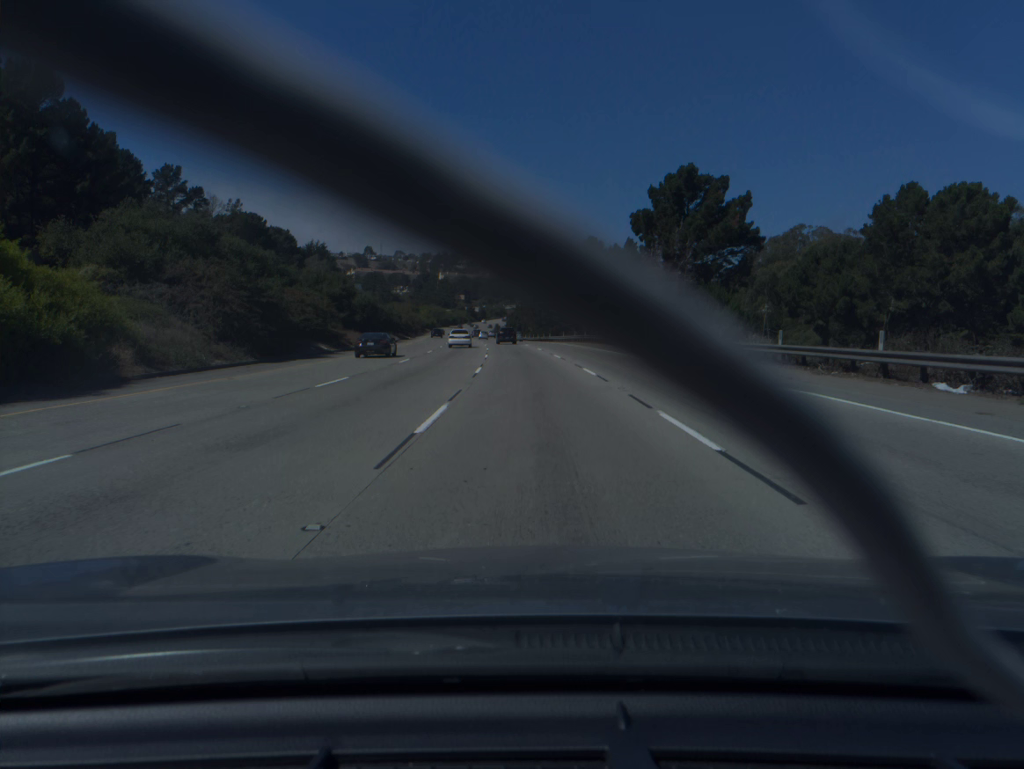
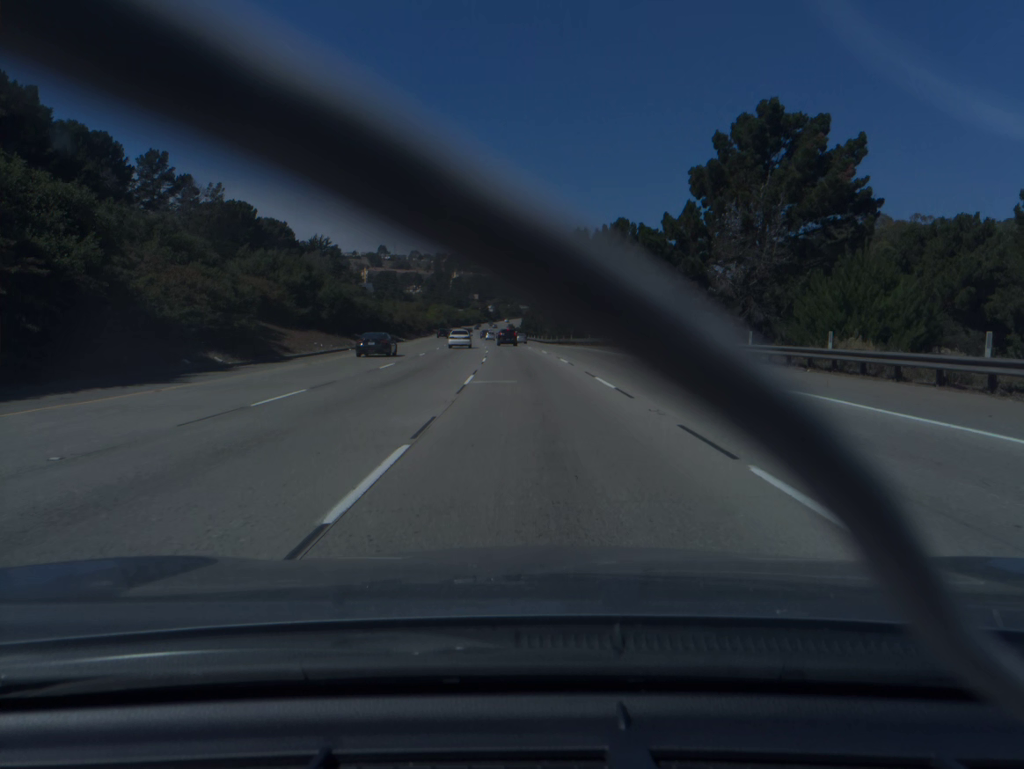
(-0.2, +19.6) m; -1°
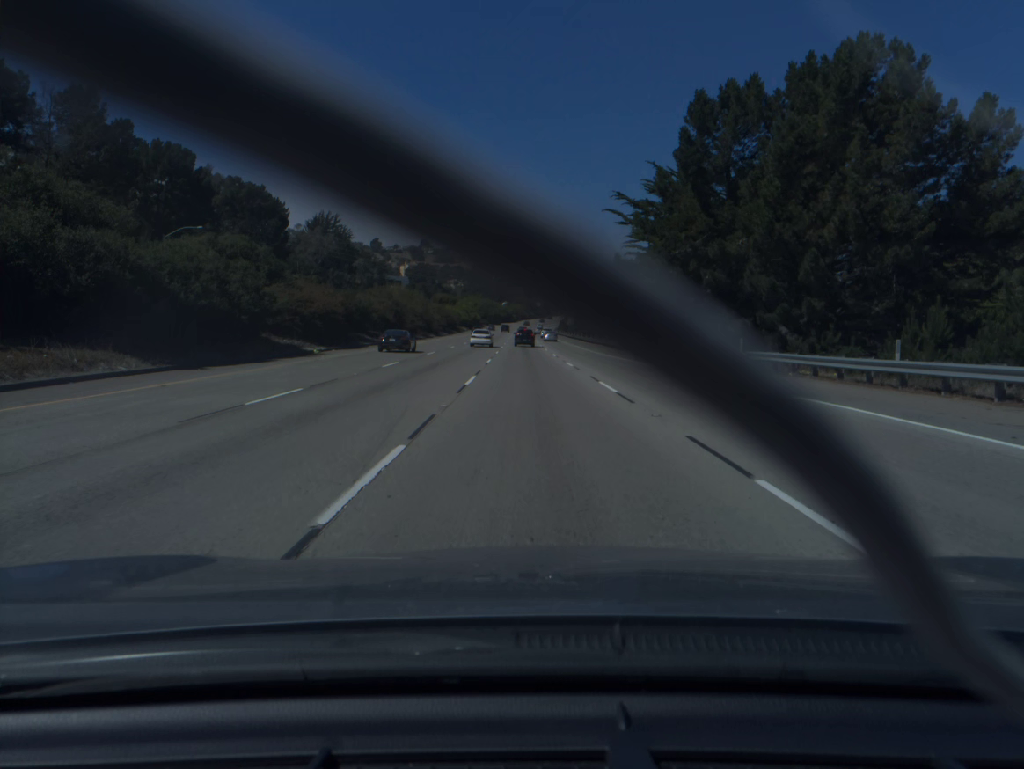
(-1.9, +58.6) m; -4°
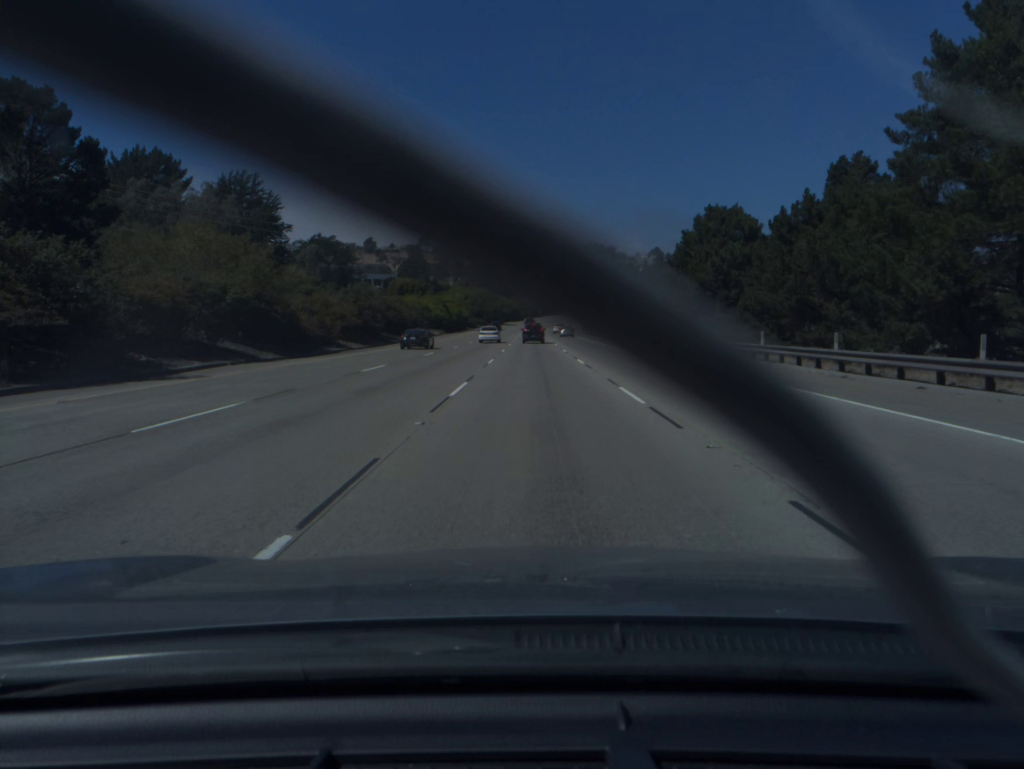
(-1.2, +77.3) m; -1°
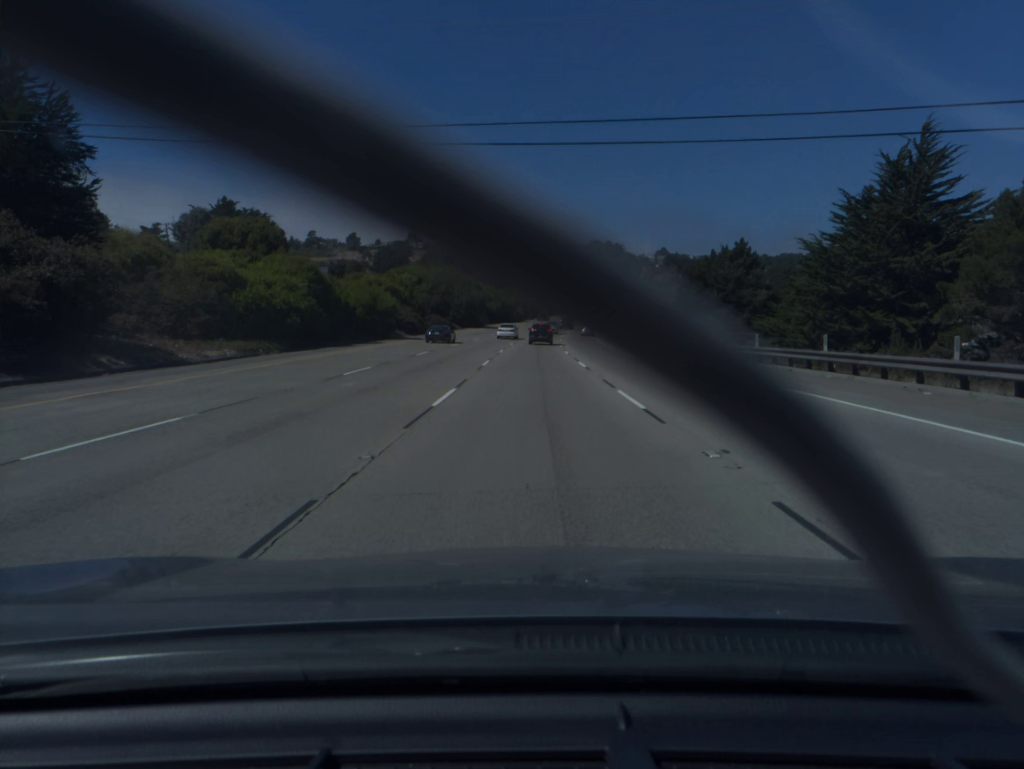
(-0.1, +75.2) m; 0°
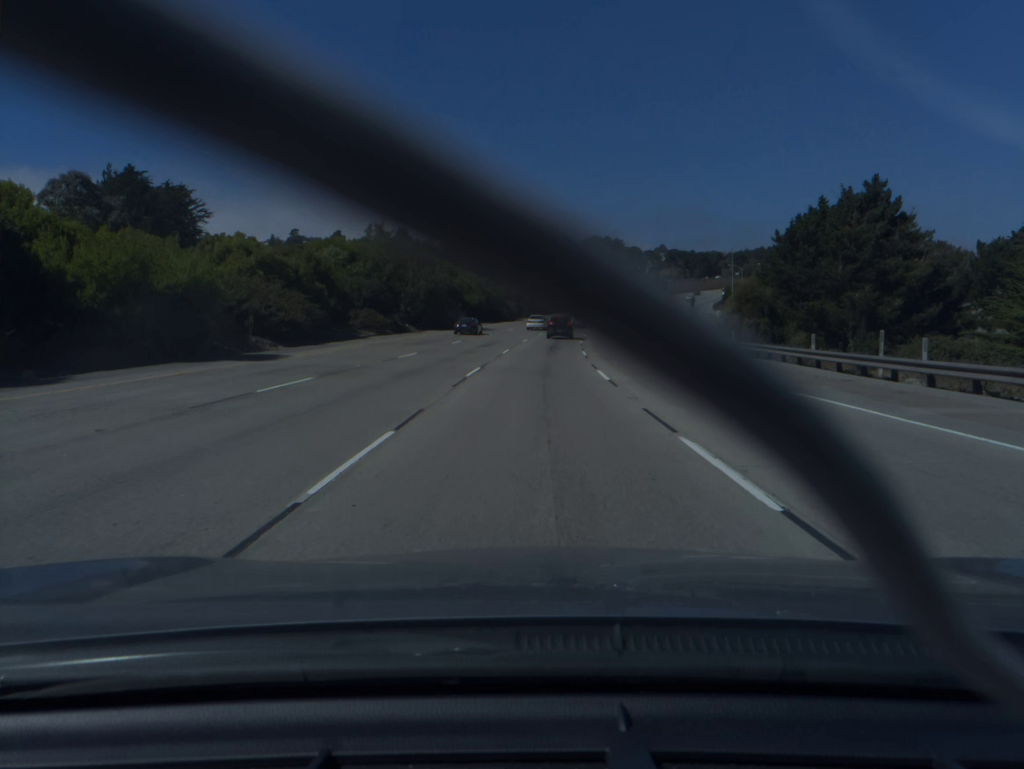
(0.0, +36.7) m; 0°
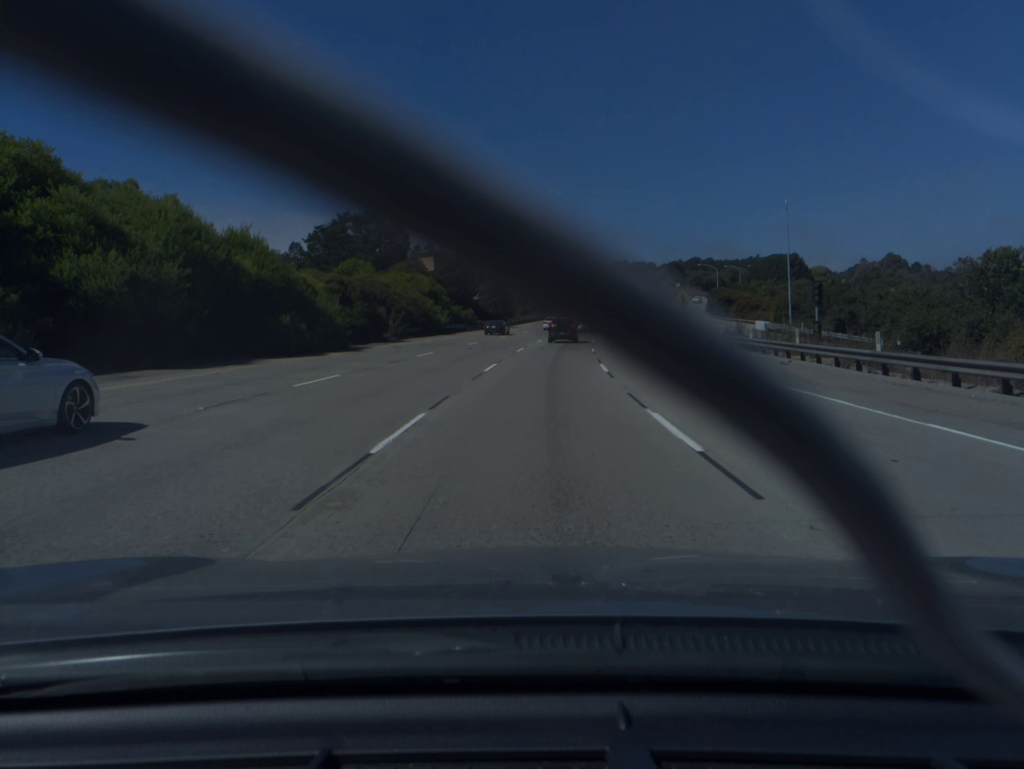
(+2.8, +70.4) m; +6°
